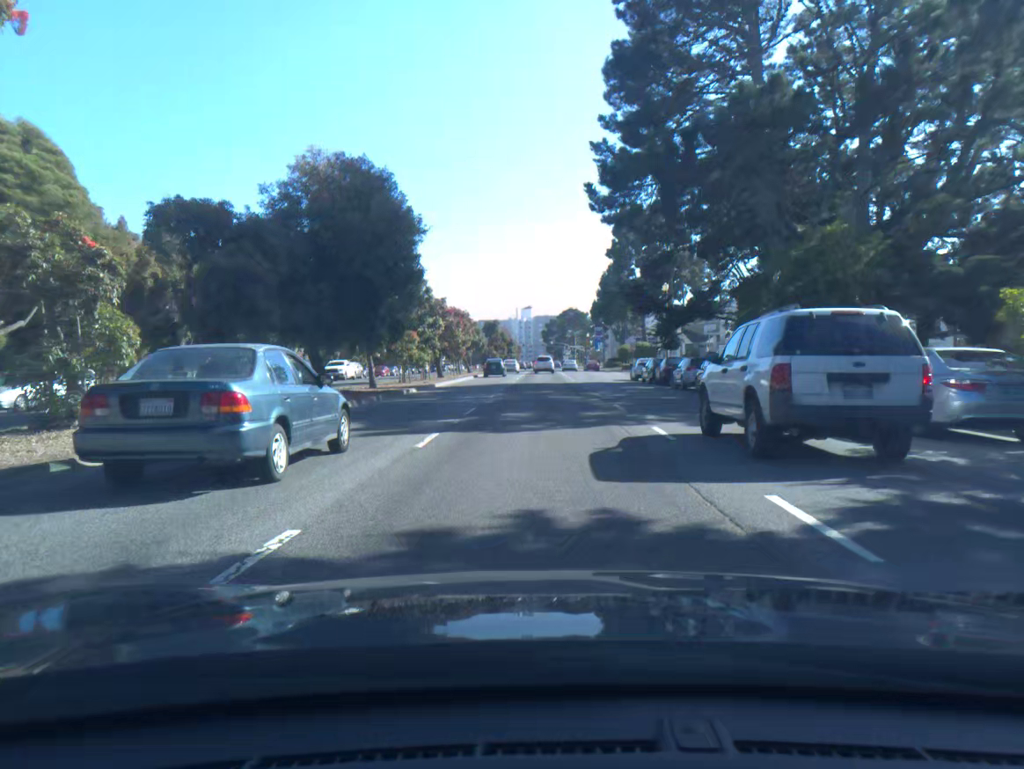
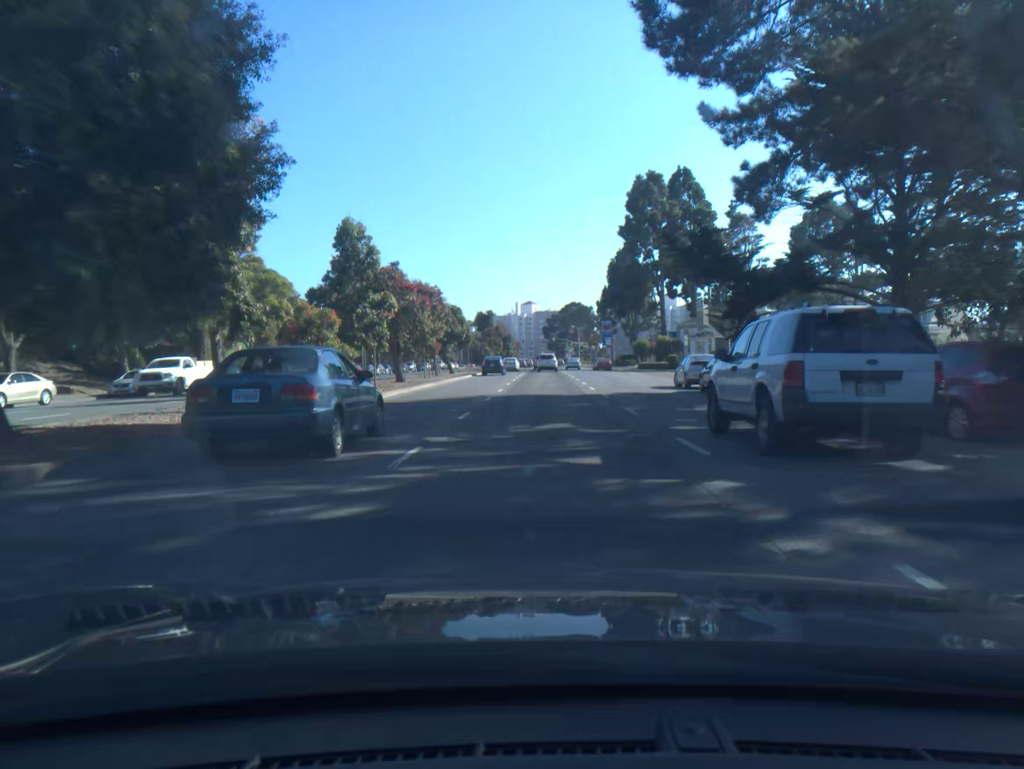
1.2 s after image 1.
(0.0, +16.9) m; 0°
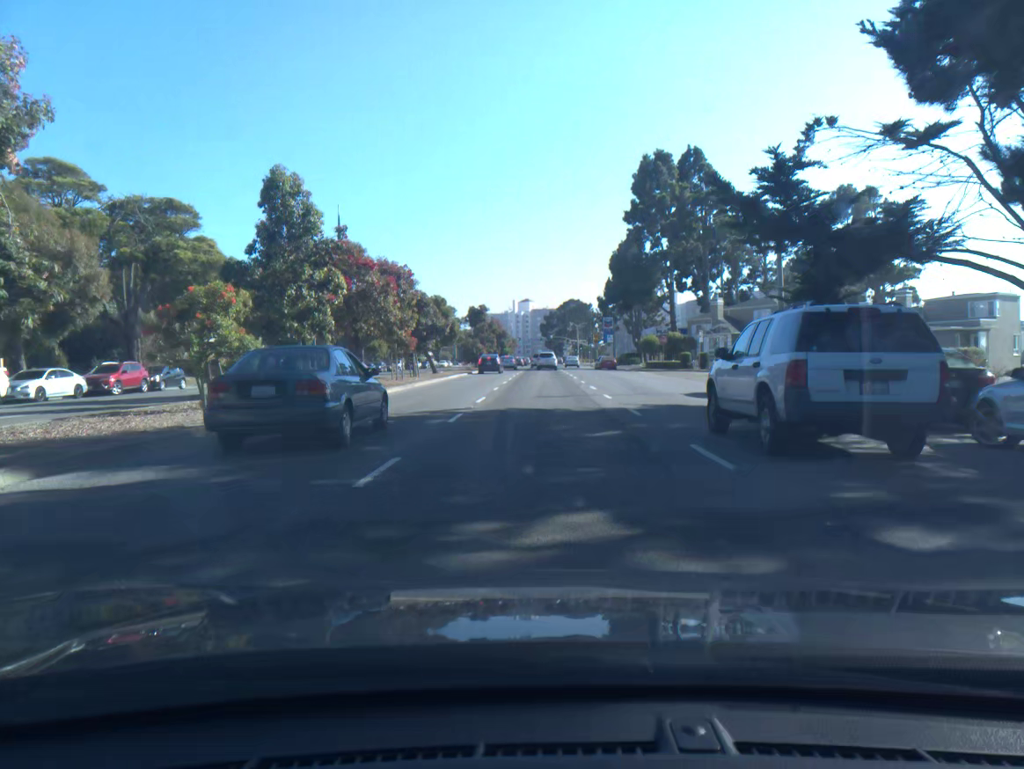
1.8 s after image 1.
(0.0, +8.5) m; 0°
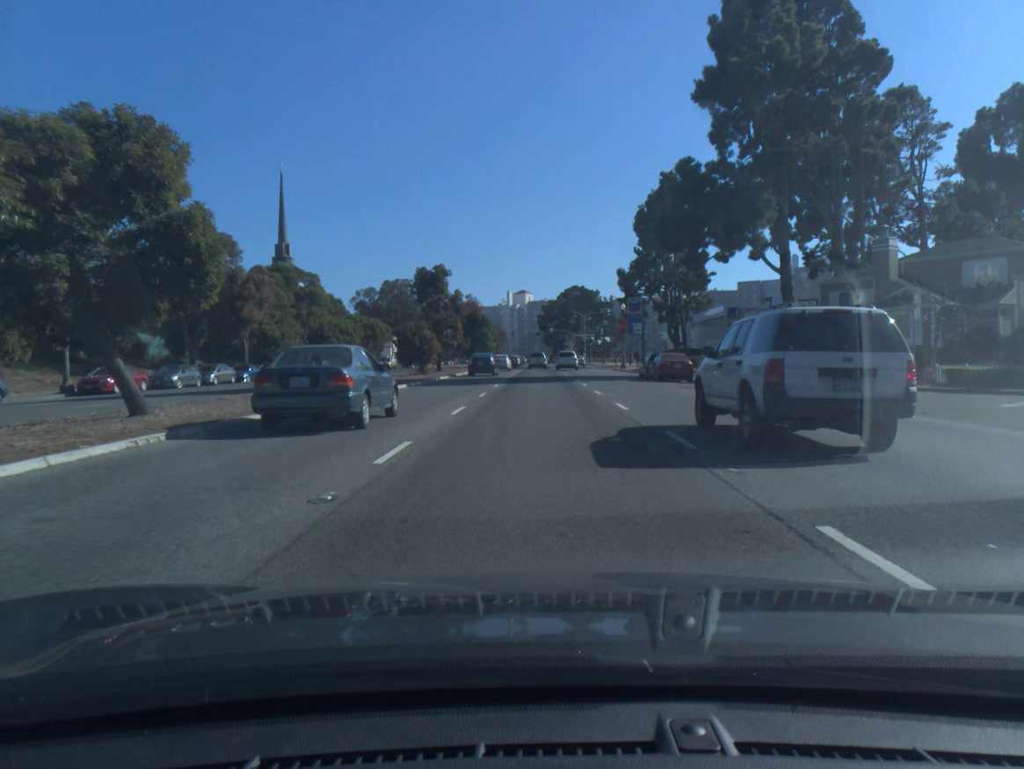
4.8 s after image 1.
(+0.1, +41.1) m; 0°
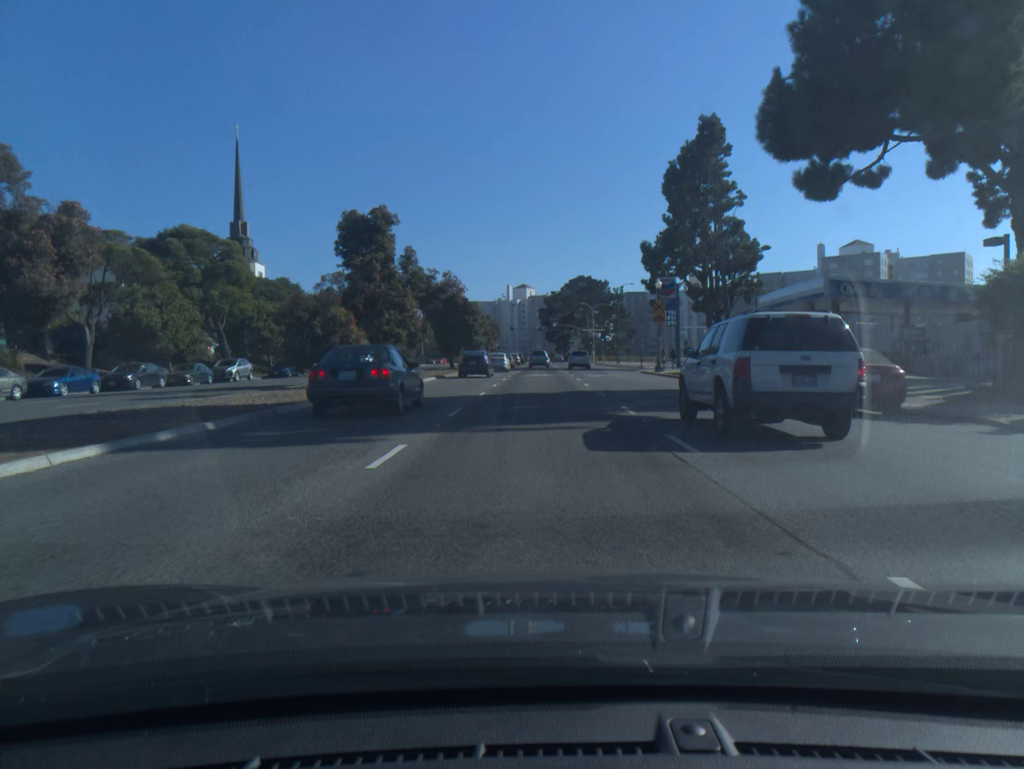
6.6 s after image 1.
(0.0, +22.8) m; 0°
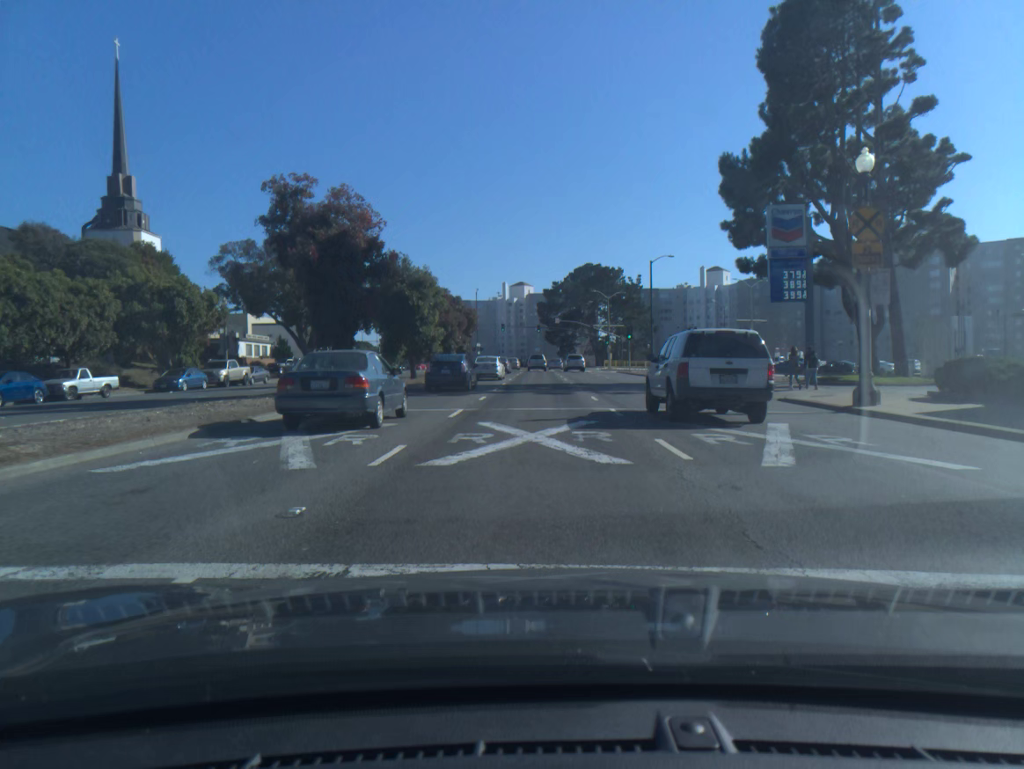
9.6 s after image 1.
(+0.1, +35.9) m; 0°
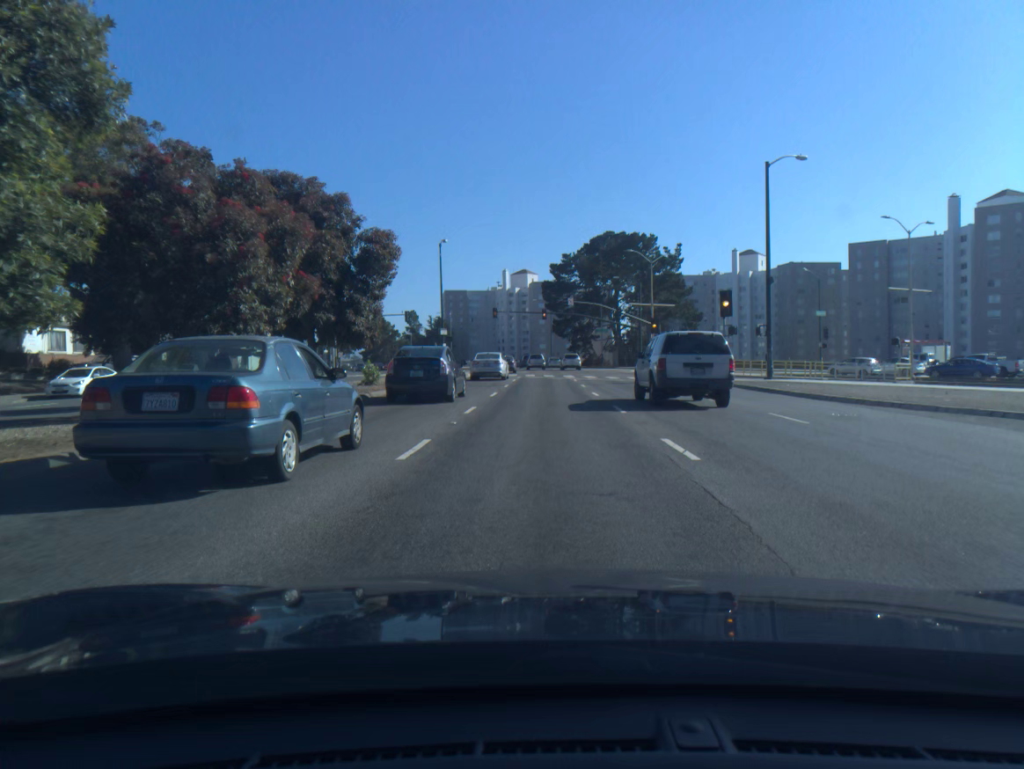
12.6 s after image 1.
(-0.1, +38.0) m; 0°
